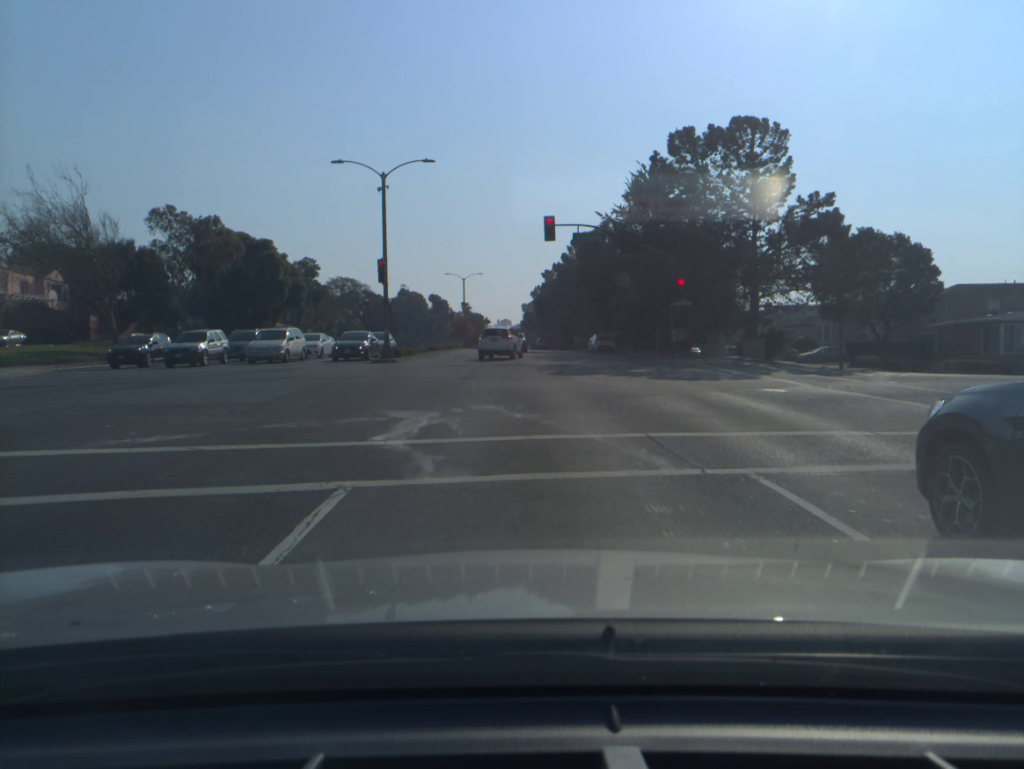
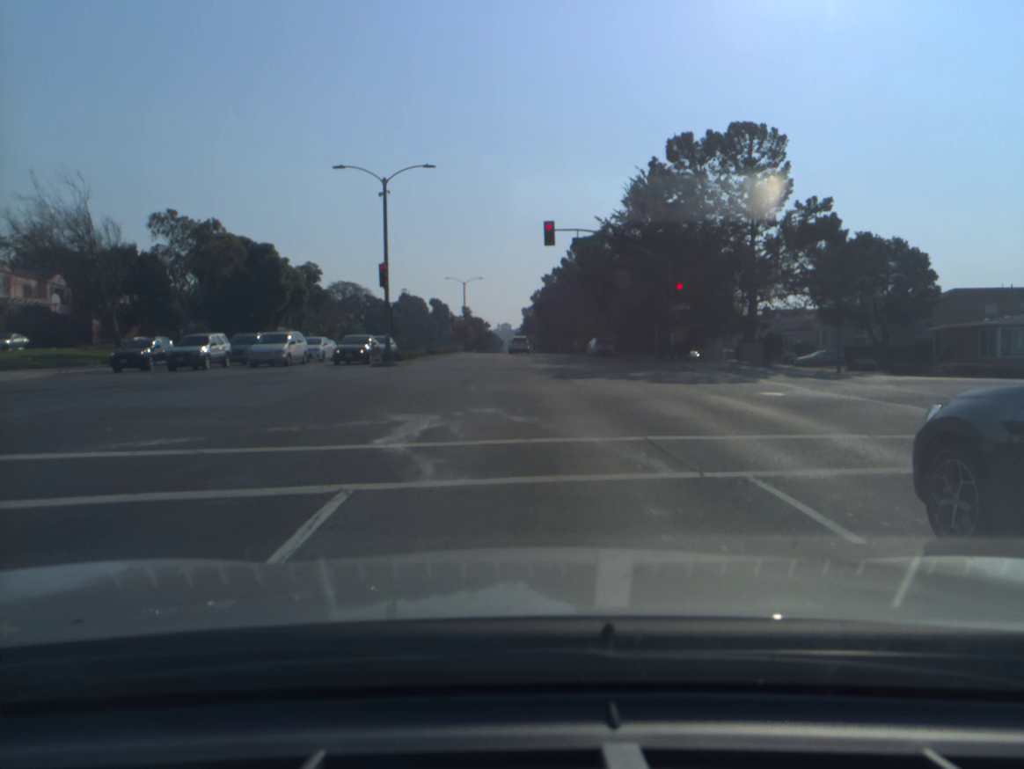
(0.0, 0.0) m; 0°
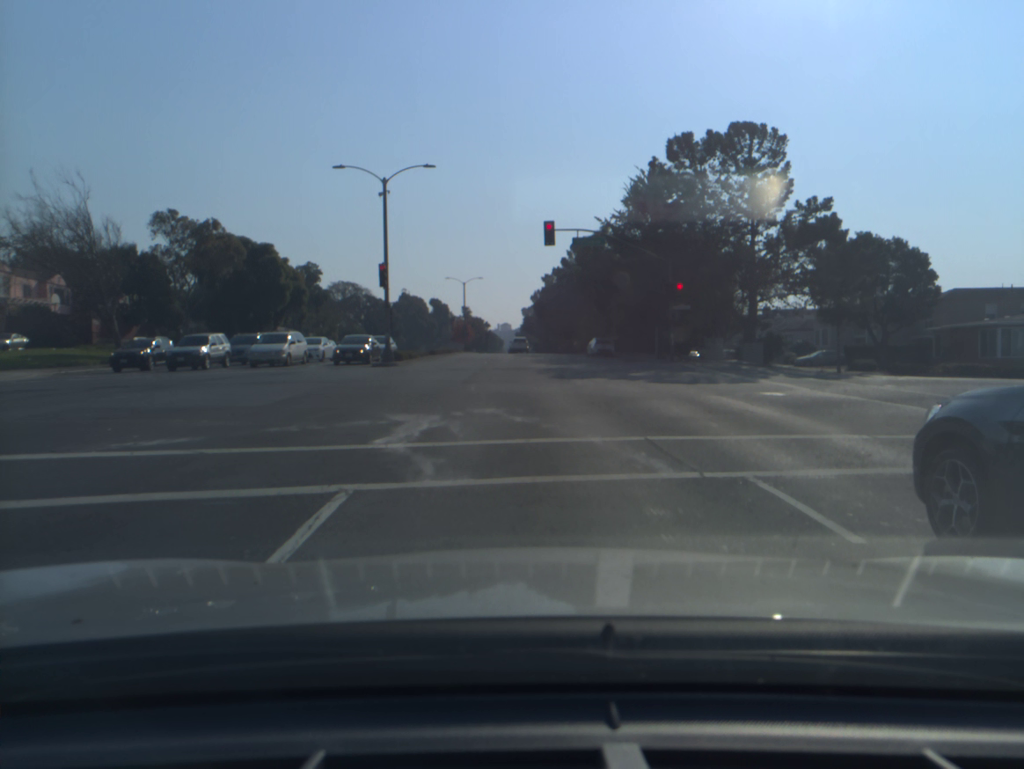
(0.0, 0.0) m; 0°
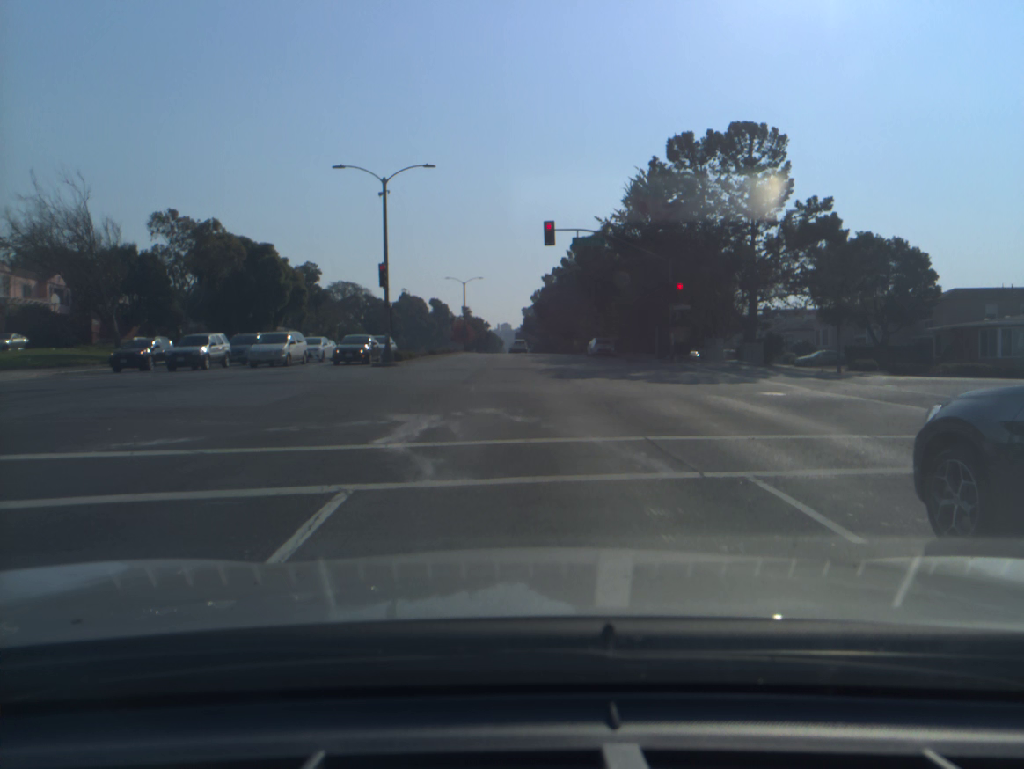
(0.0, 0.0) m; 0°
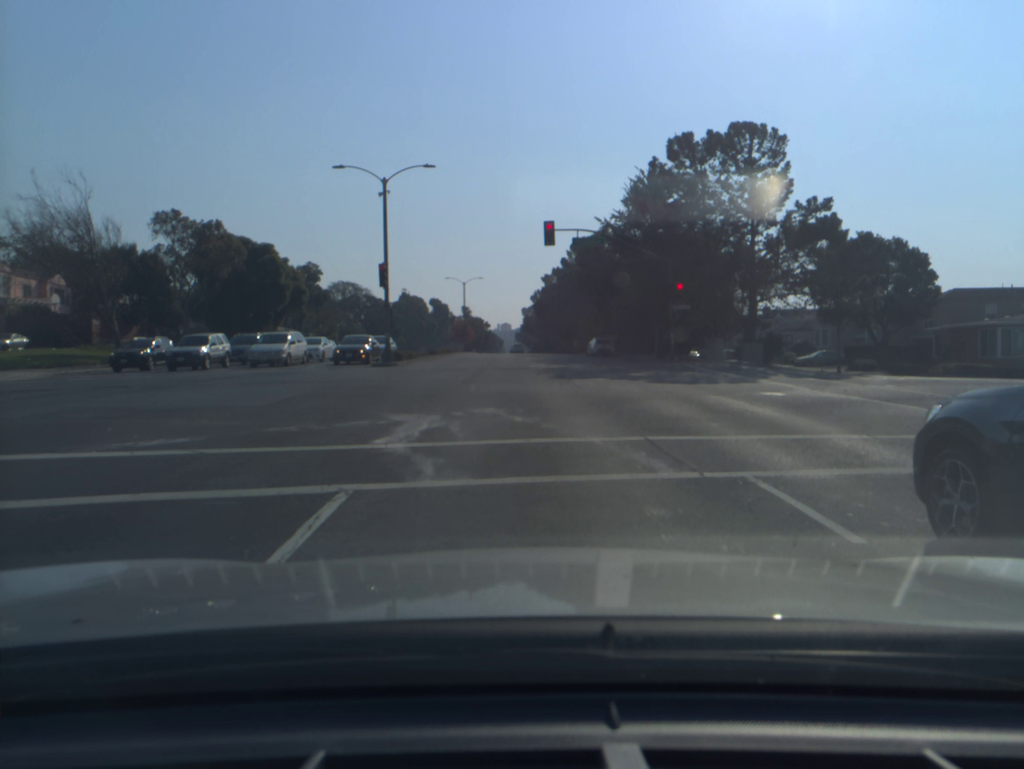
(0.0, 0.0) m; 0°
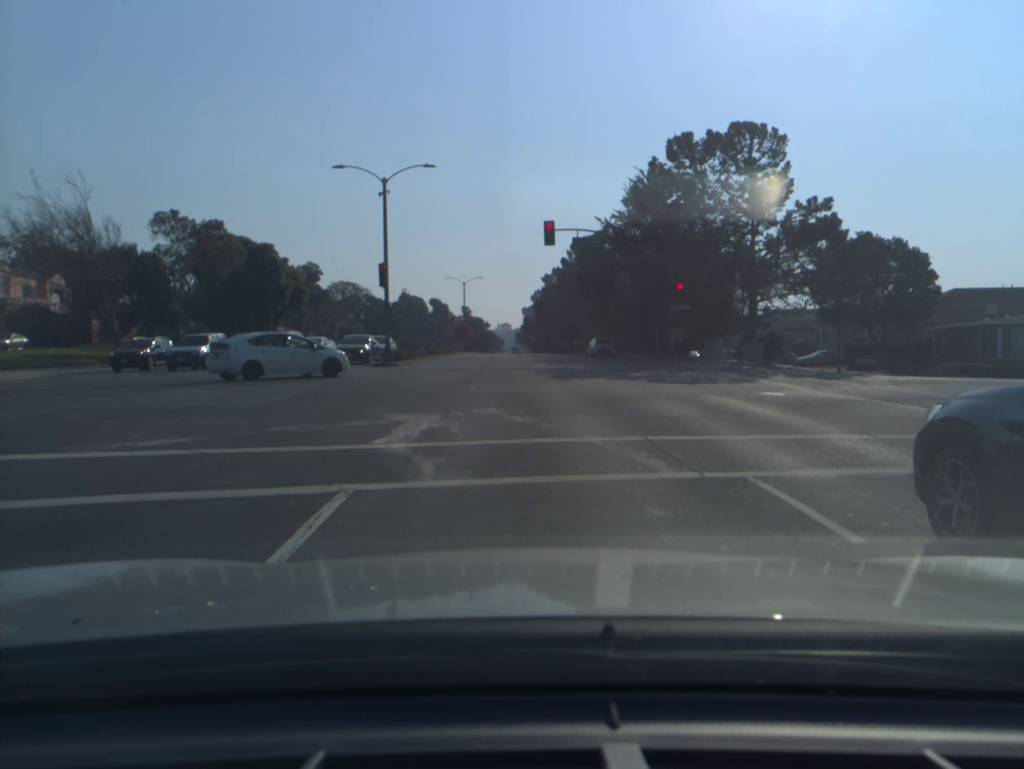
(0.0, 0.0) m; 0°
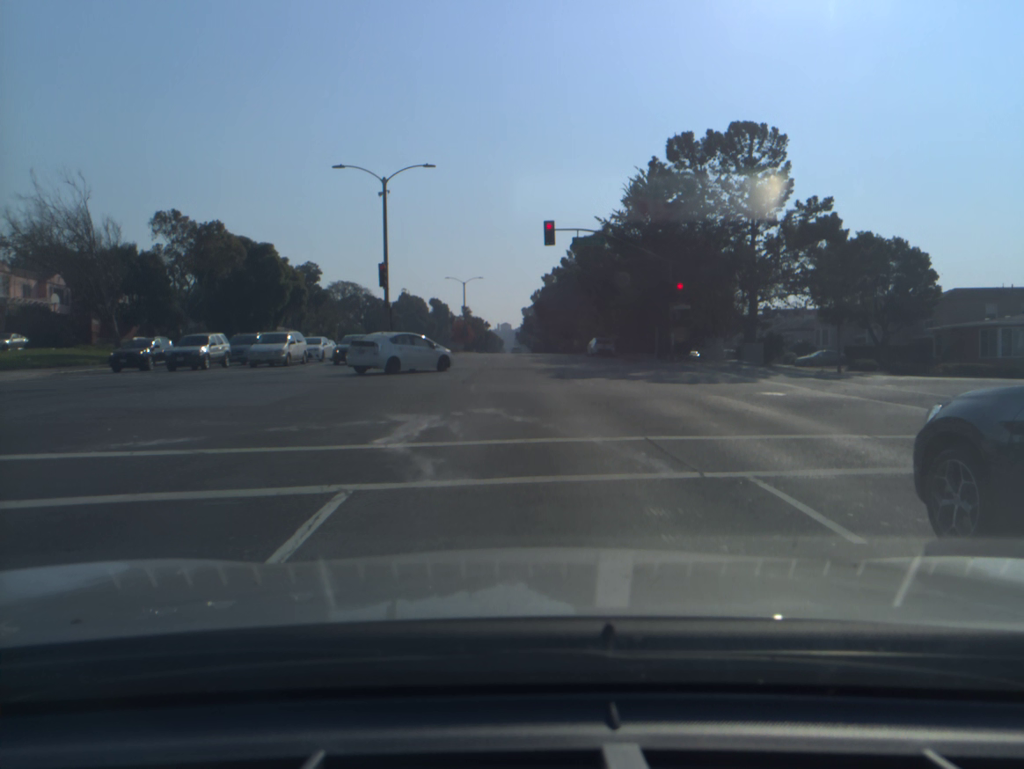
(0.0, 0.0) m; 0°
